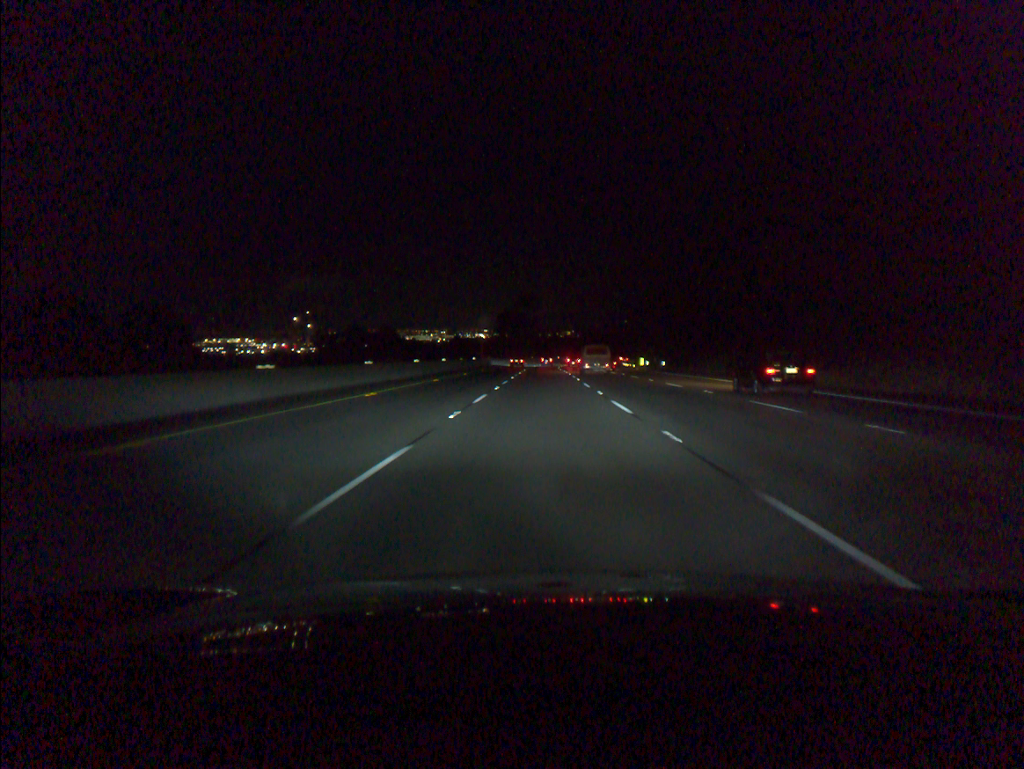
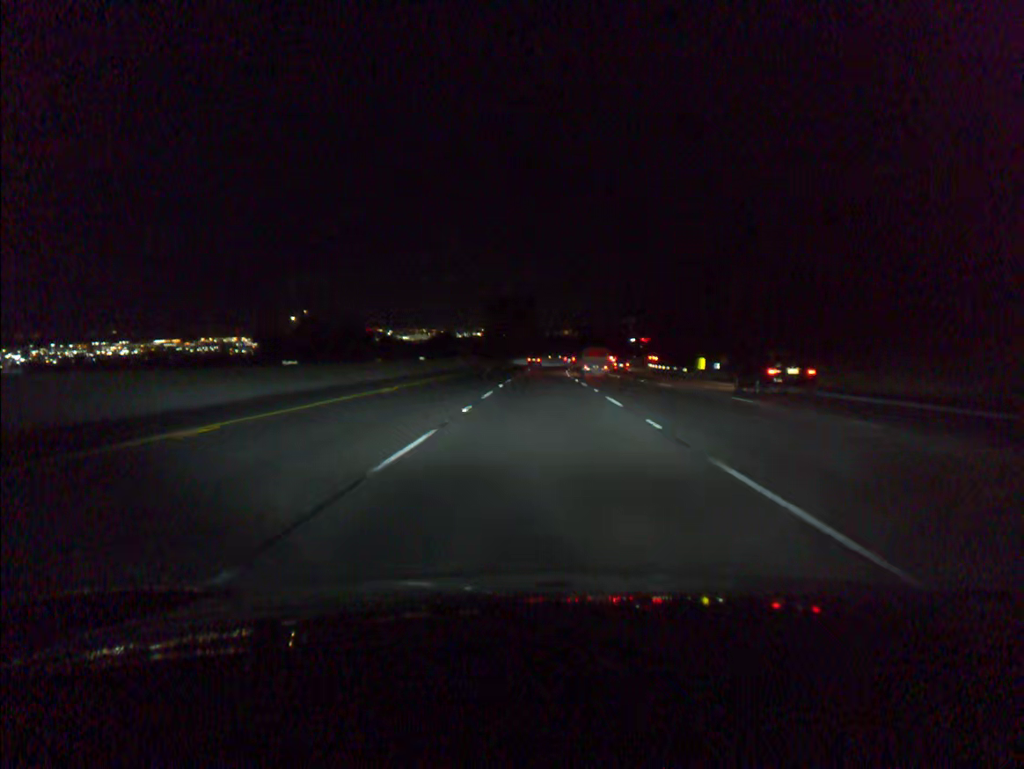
(0.0, +41.6) m; 0°
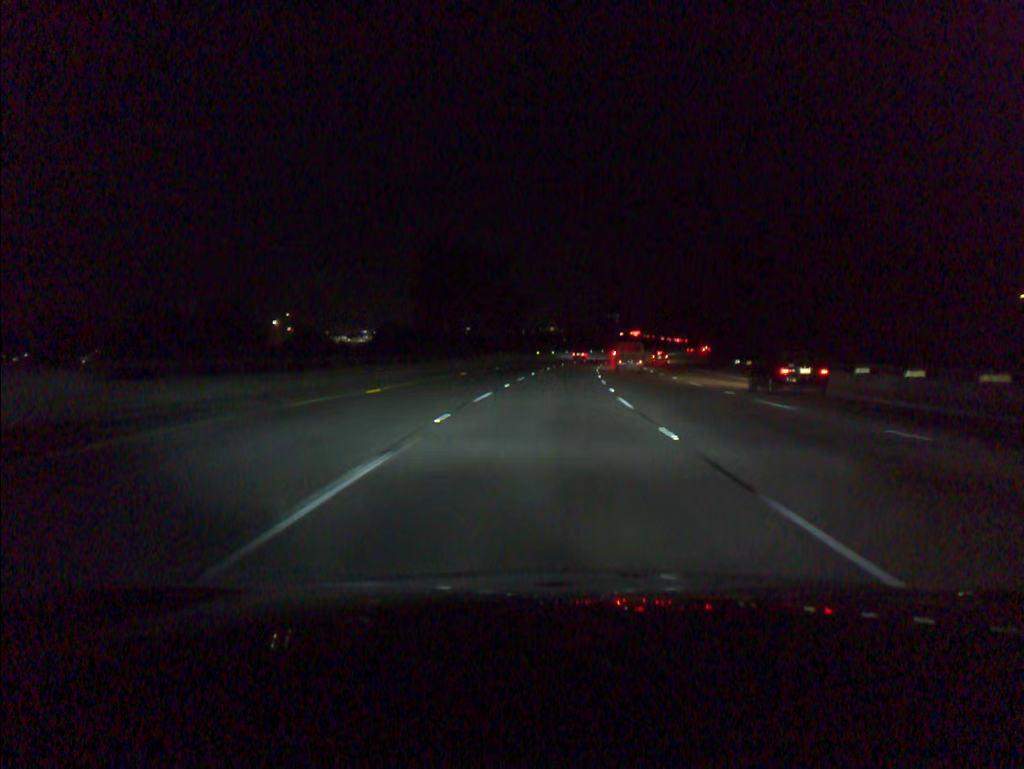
(+0.3, +61.7) m; +1°
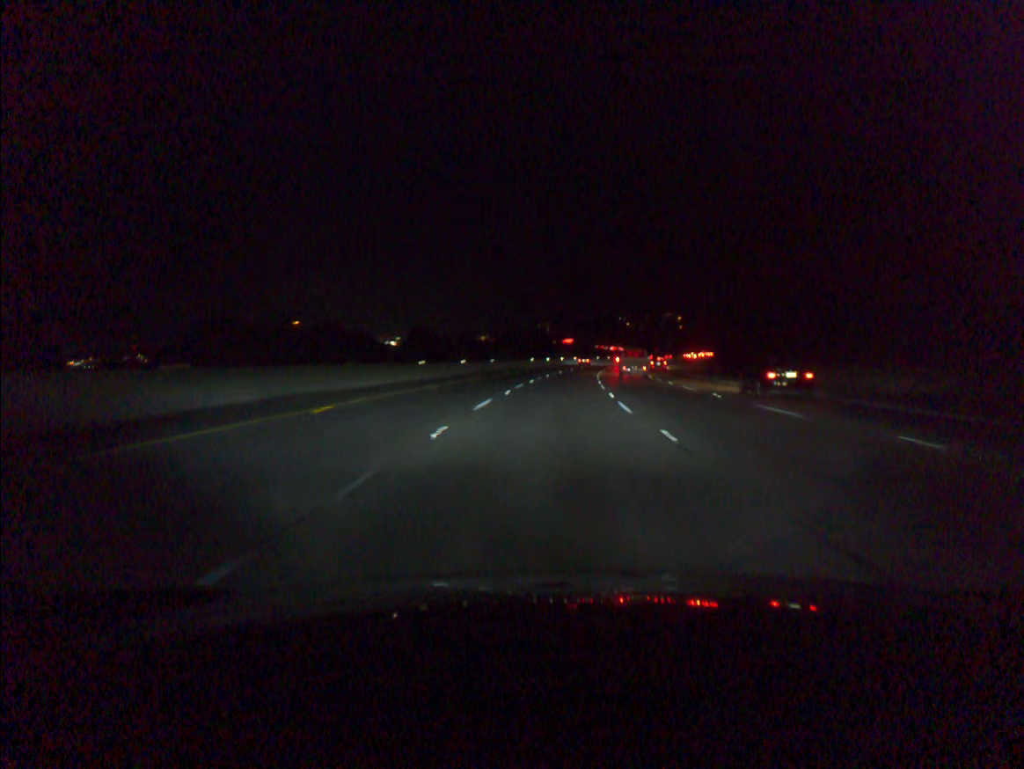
(+2.5, +63.1) m; +5°
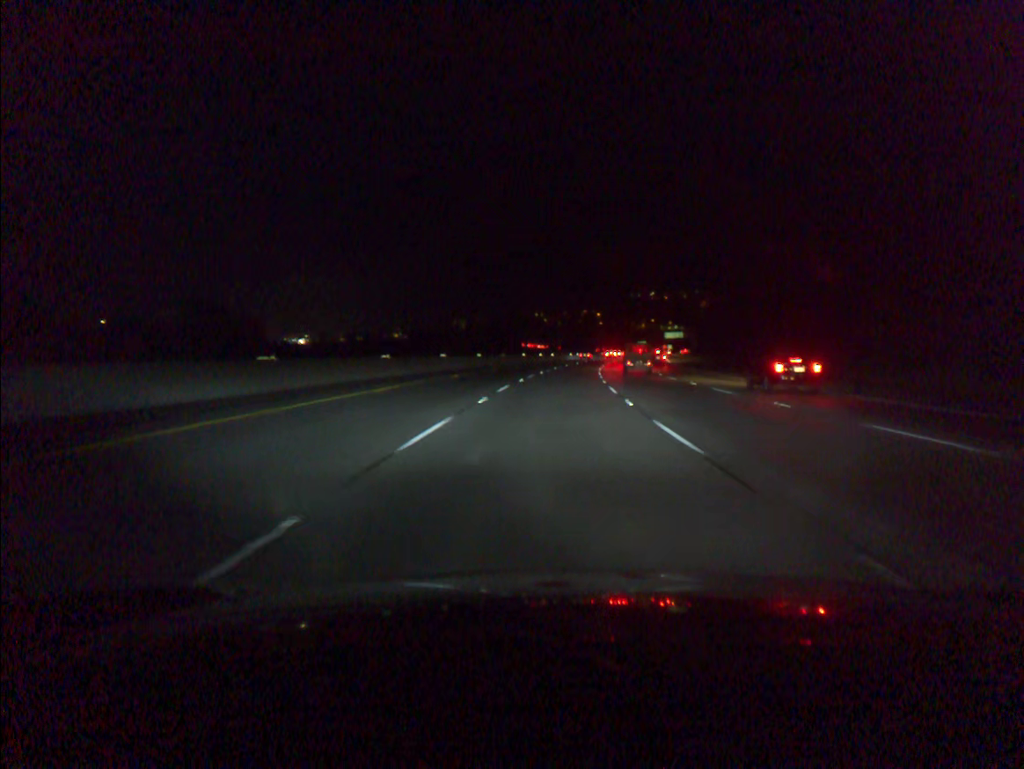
(+4.5, +81.5) m; +6°
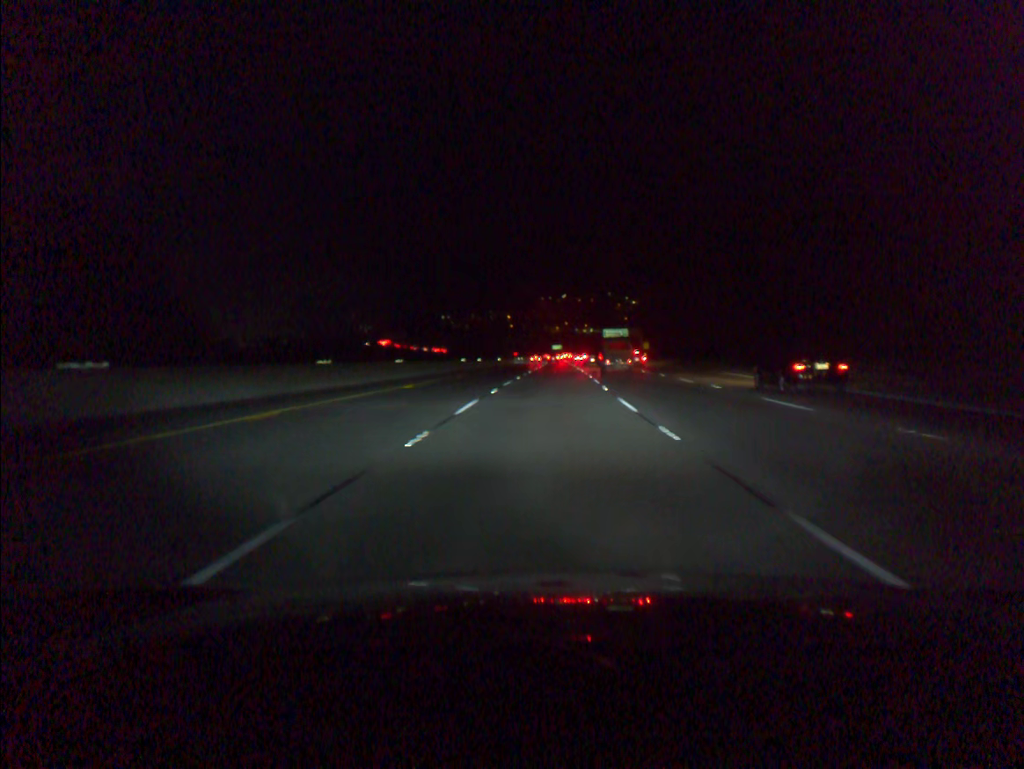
(+4.7, +81.5) m; +7°
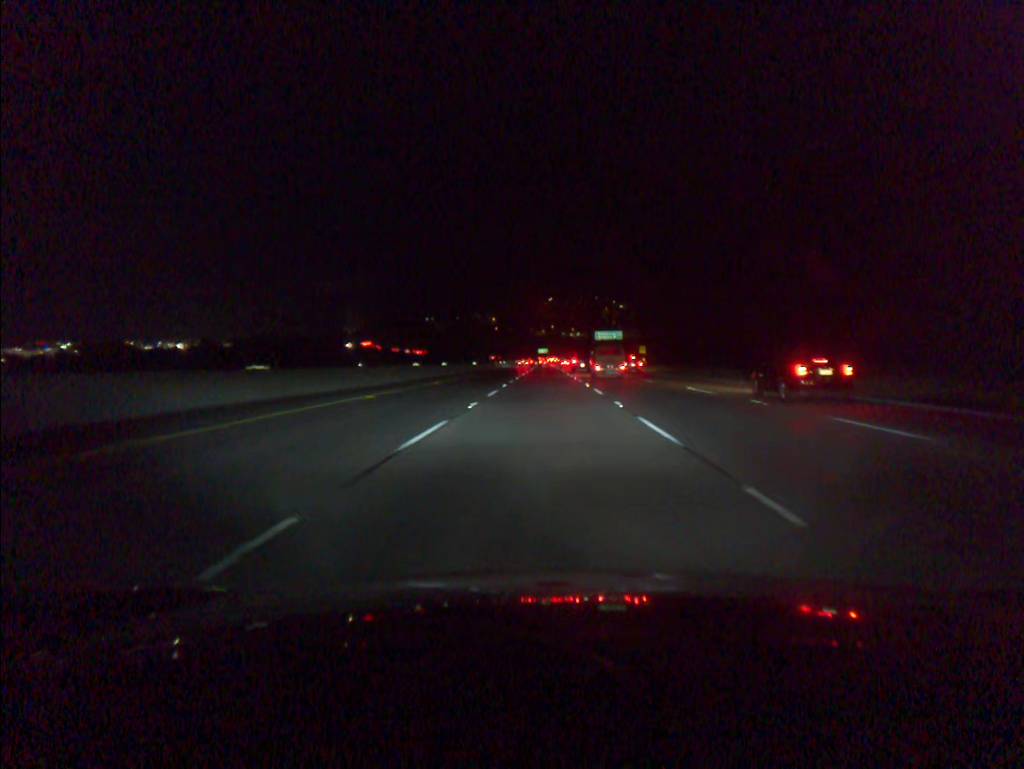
(+0.2, +20.0) m; +1°
